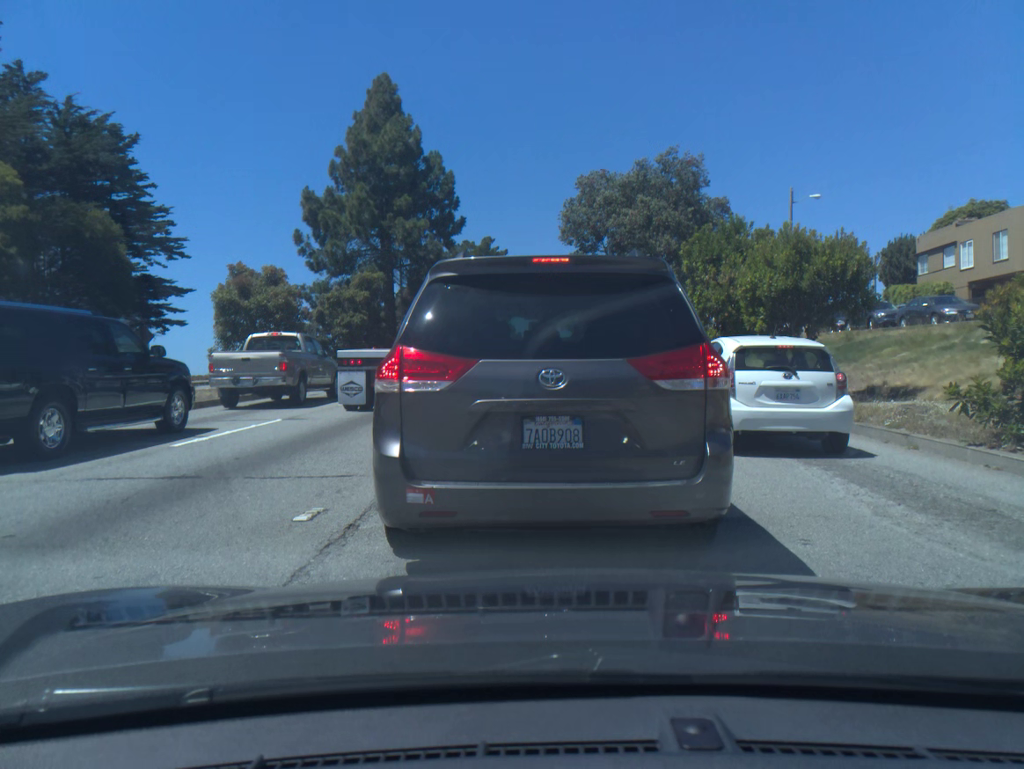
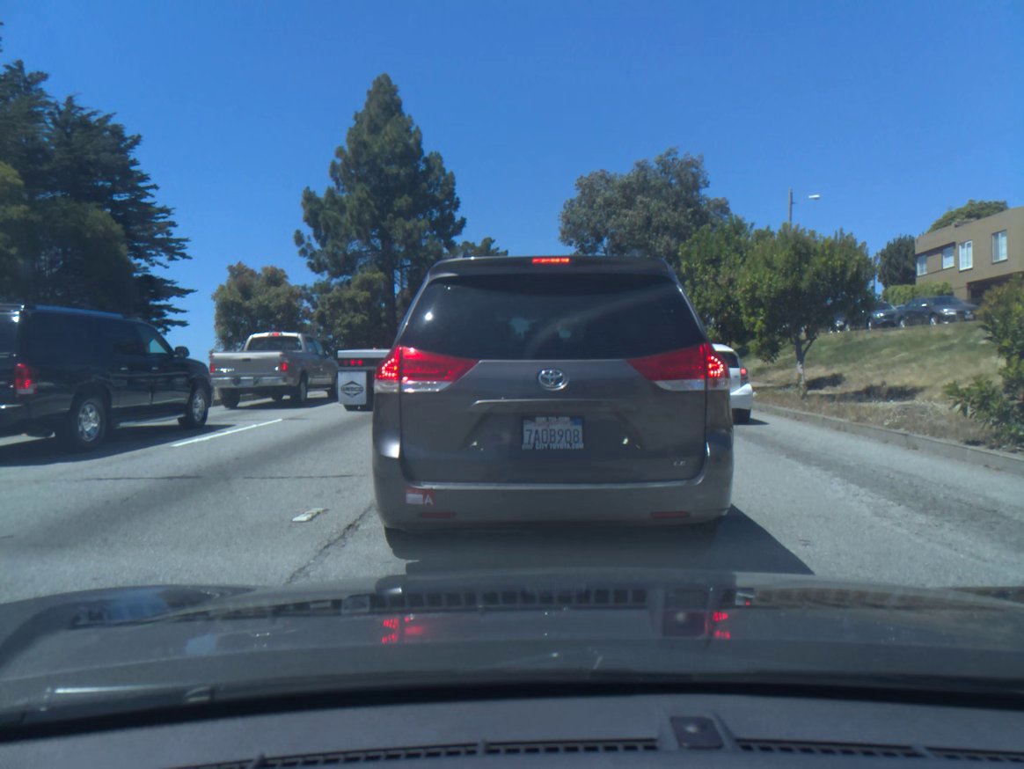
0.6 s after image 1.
(0.0, 0.0) m; 0°
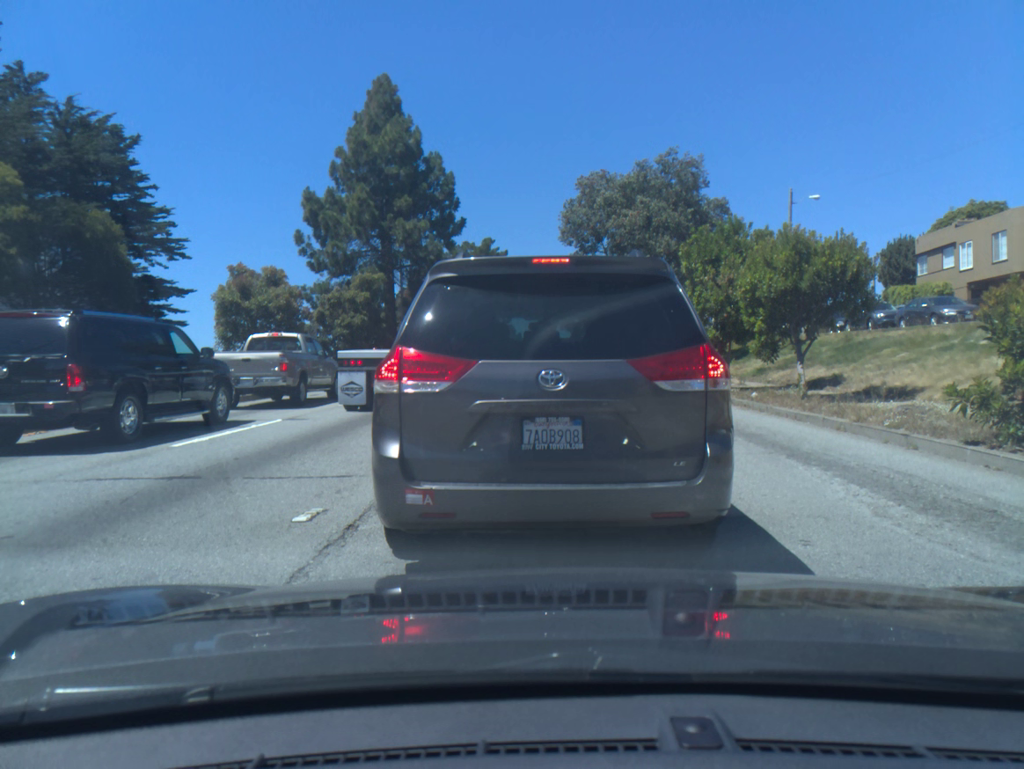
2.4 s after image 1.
(0.0, 0.0) m; 0°
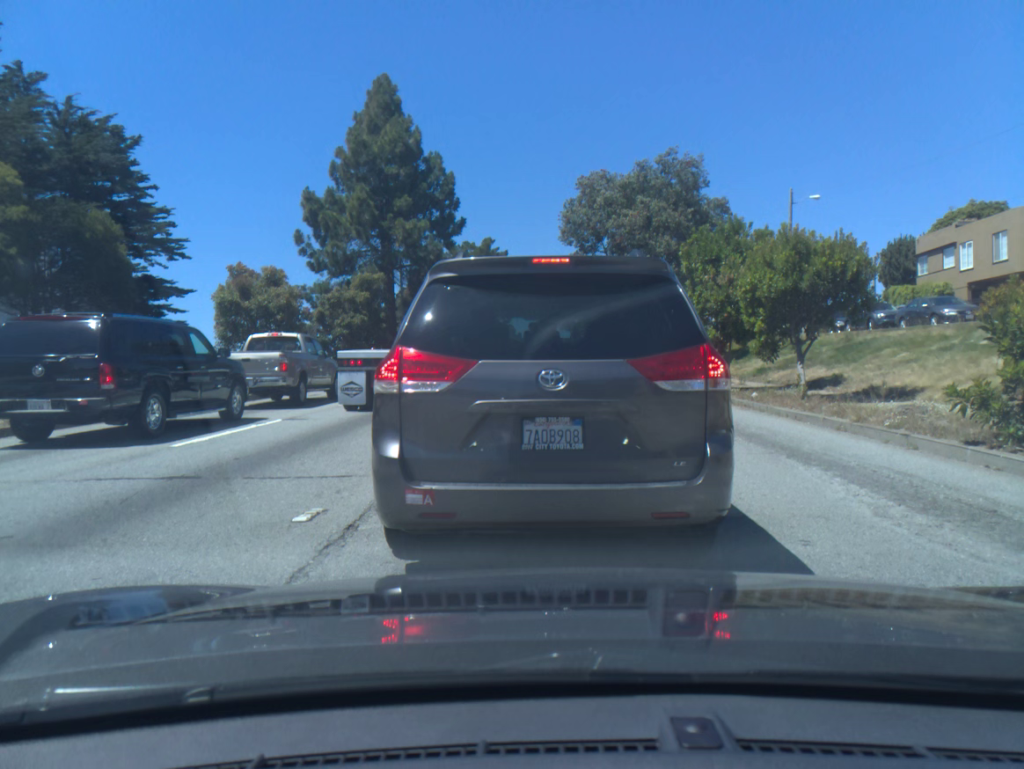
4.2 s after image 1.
(+0.1, +0.1) m; 0°
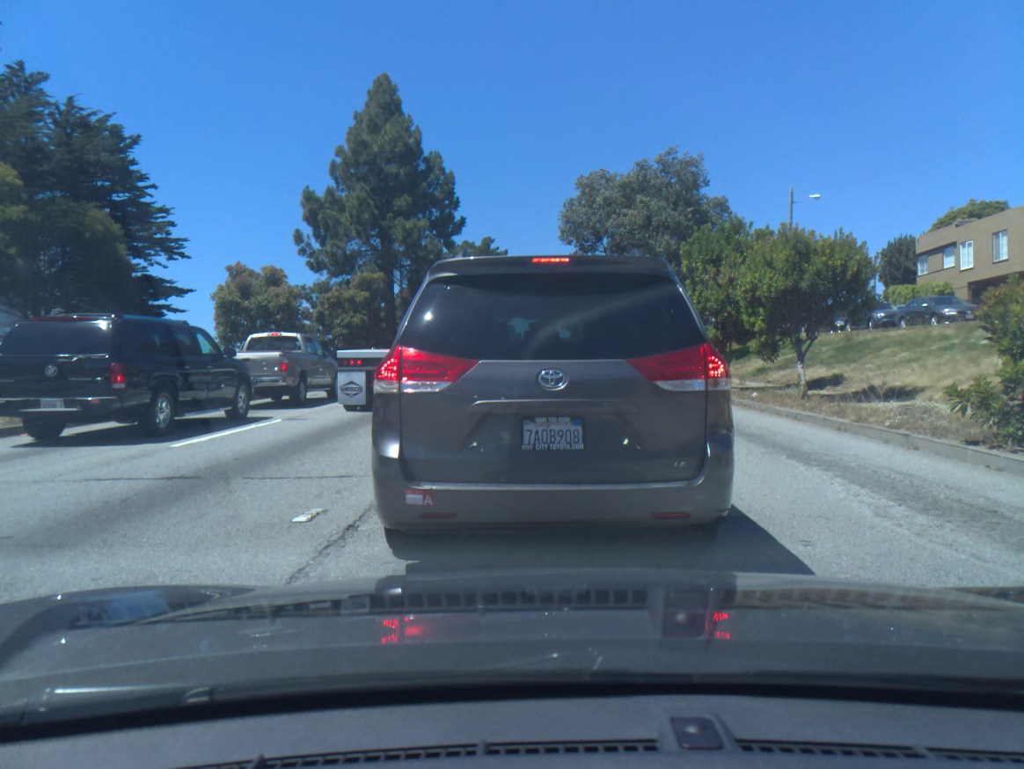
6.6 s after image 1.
(0.0, -0.1) m; 0°
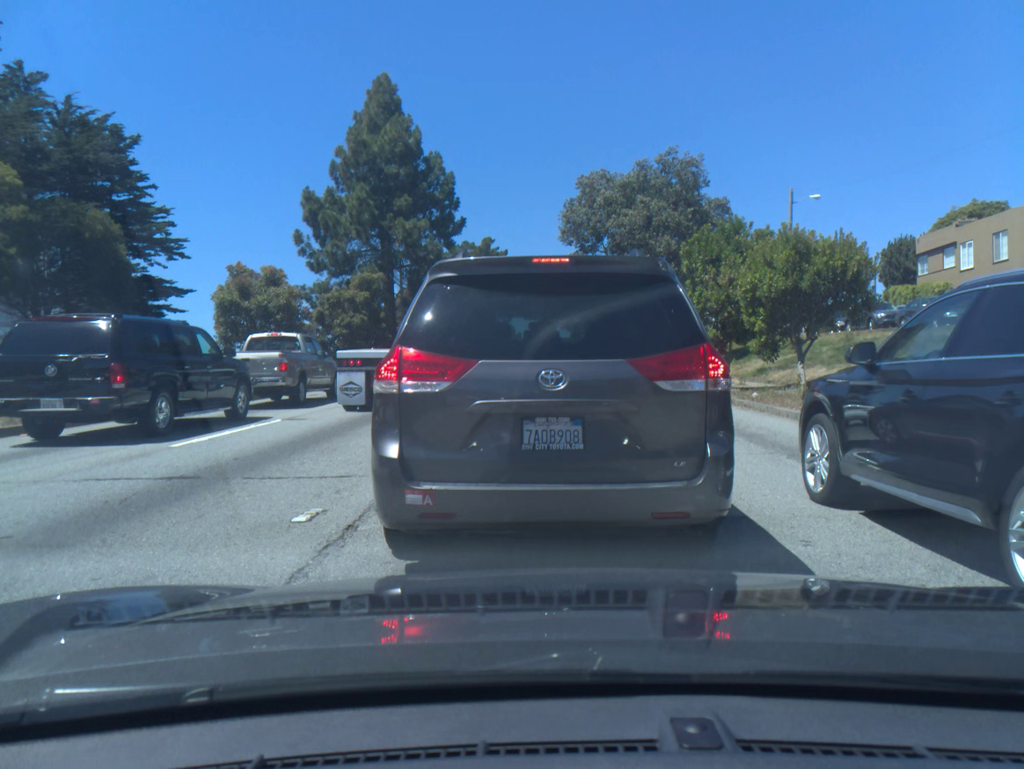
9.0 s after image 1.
(-0.1, 0.0) m; 0°
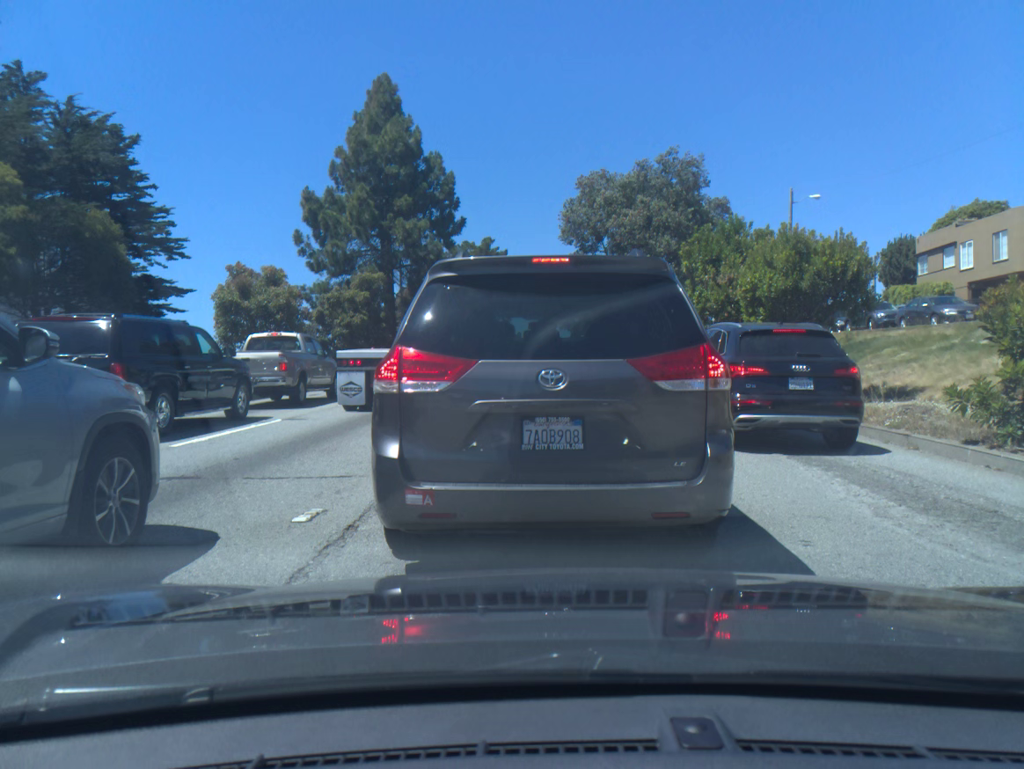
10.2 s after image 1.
(0.0, 0.0) m; 0°
